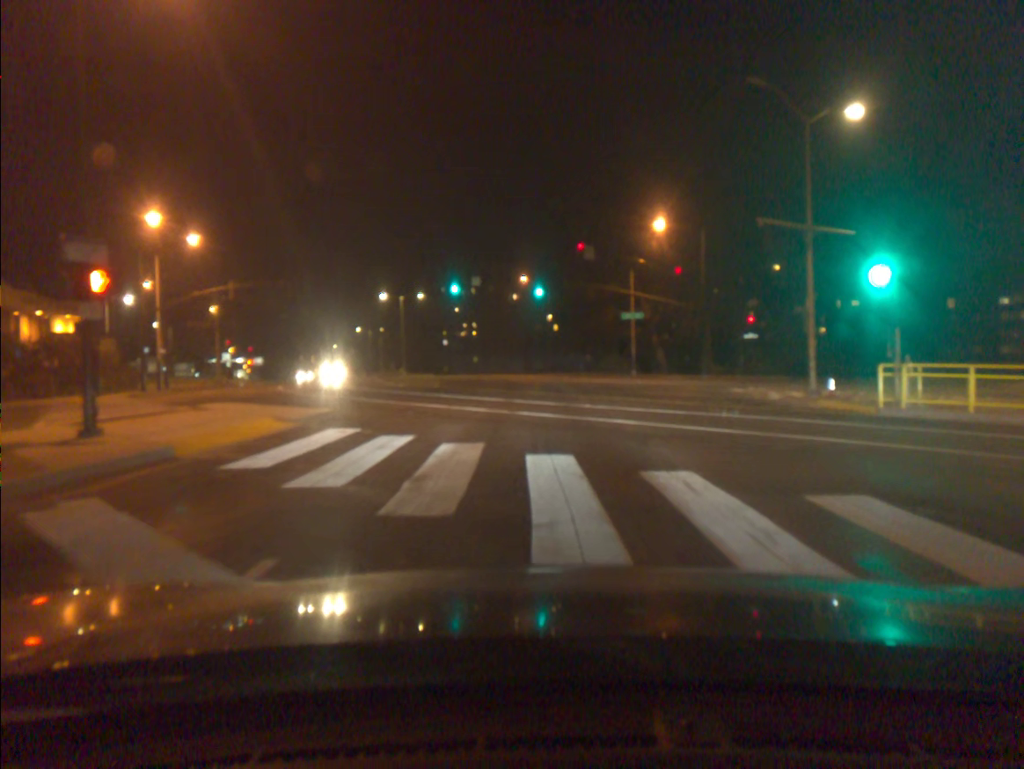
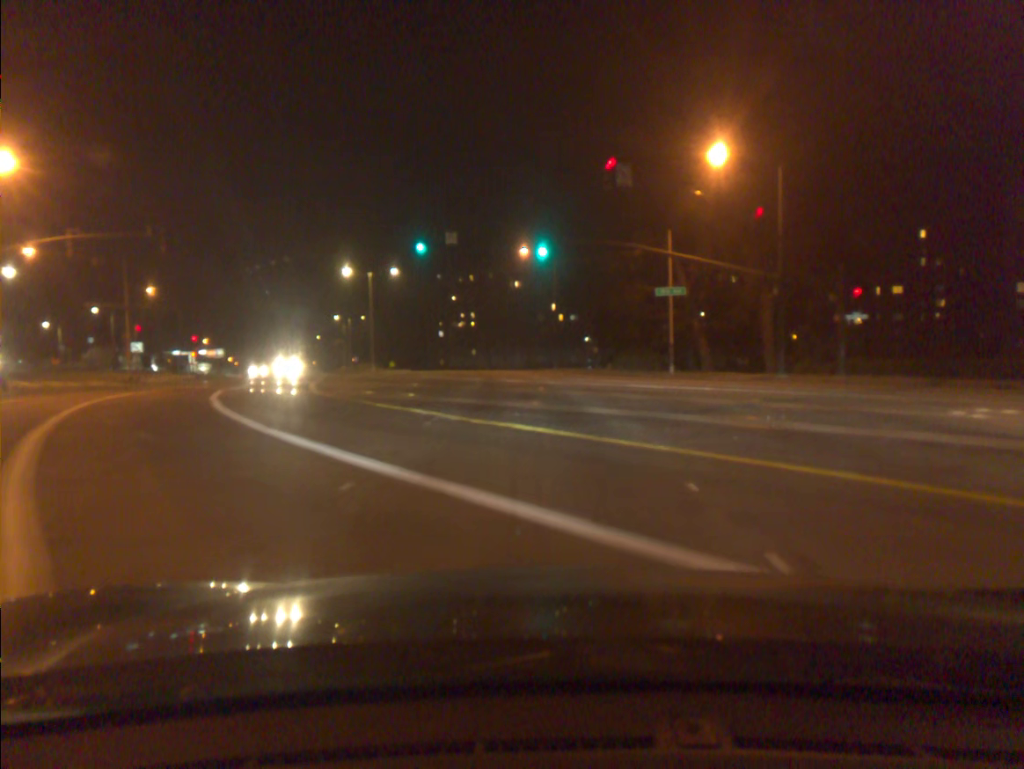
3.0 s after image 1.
(+0.1, +17.6) m; 0°
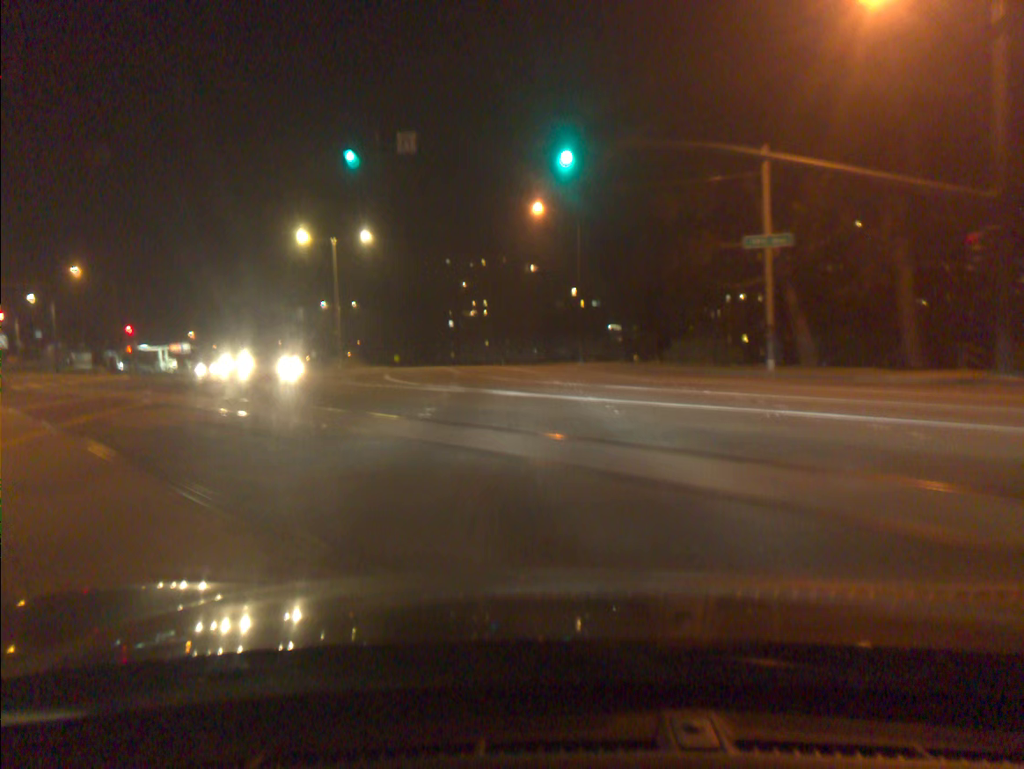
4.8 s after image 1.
(-0.1, +17.4) m; -2°
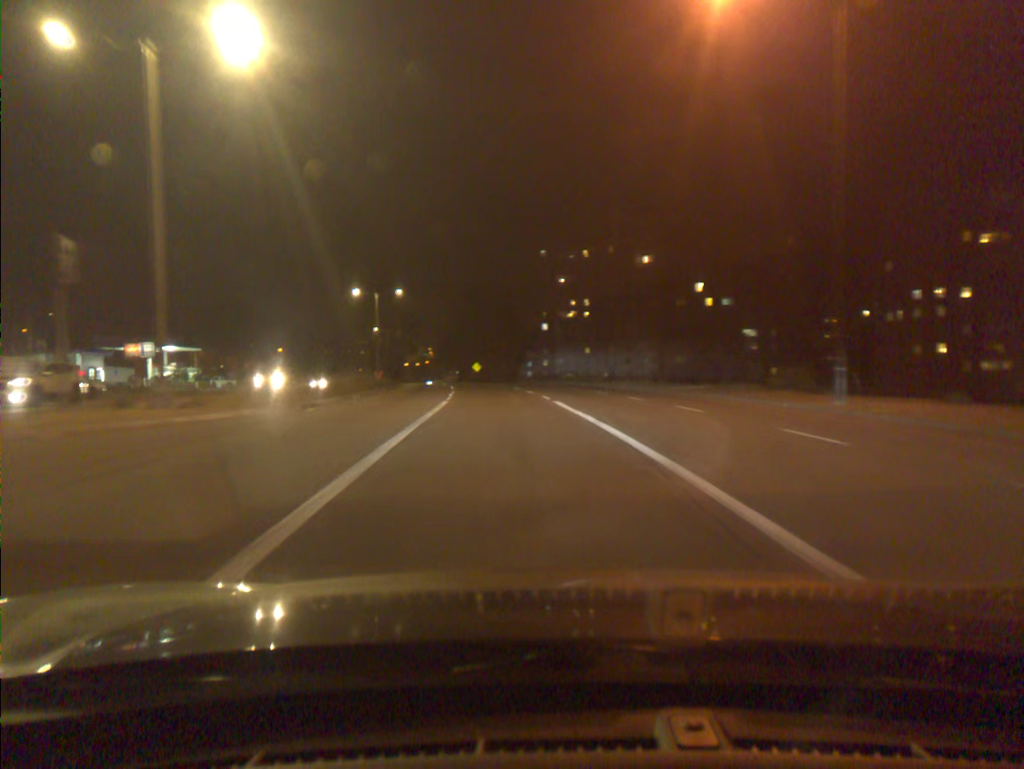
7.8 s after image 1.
(-1.9, +36.7) m; -7°
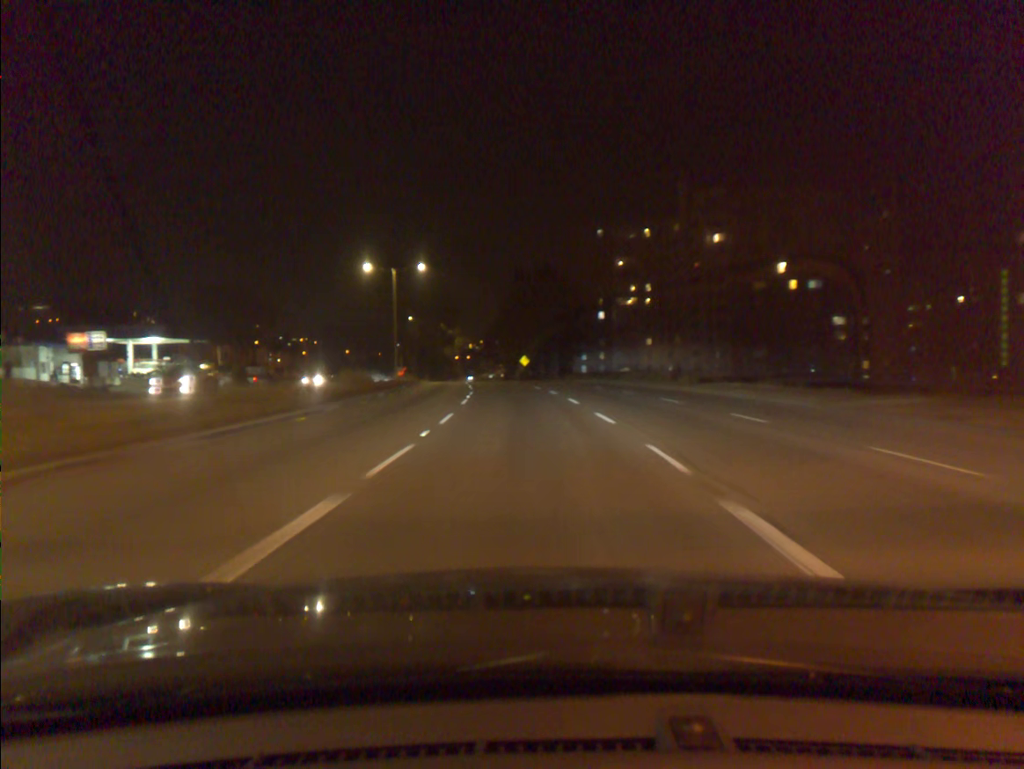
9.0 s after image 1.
(-0.6, +17.5) m; -4°
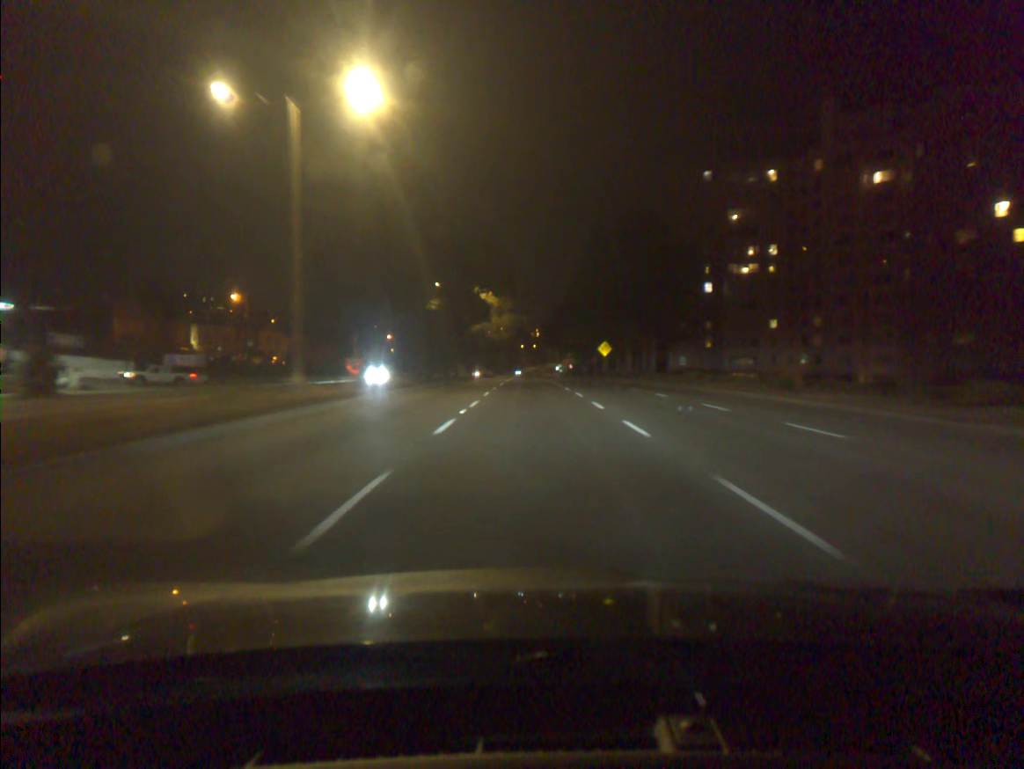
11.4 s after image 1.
(-2.2, +39.9) m; -5°
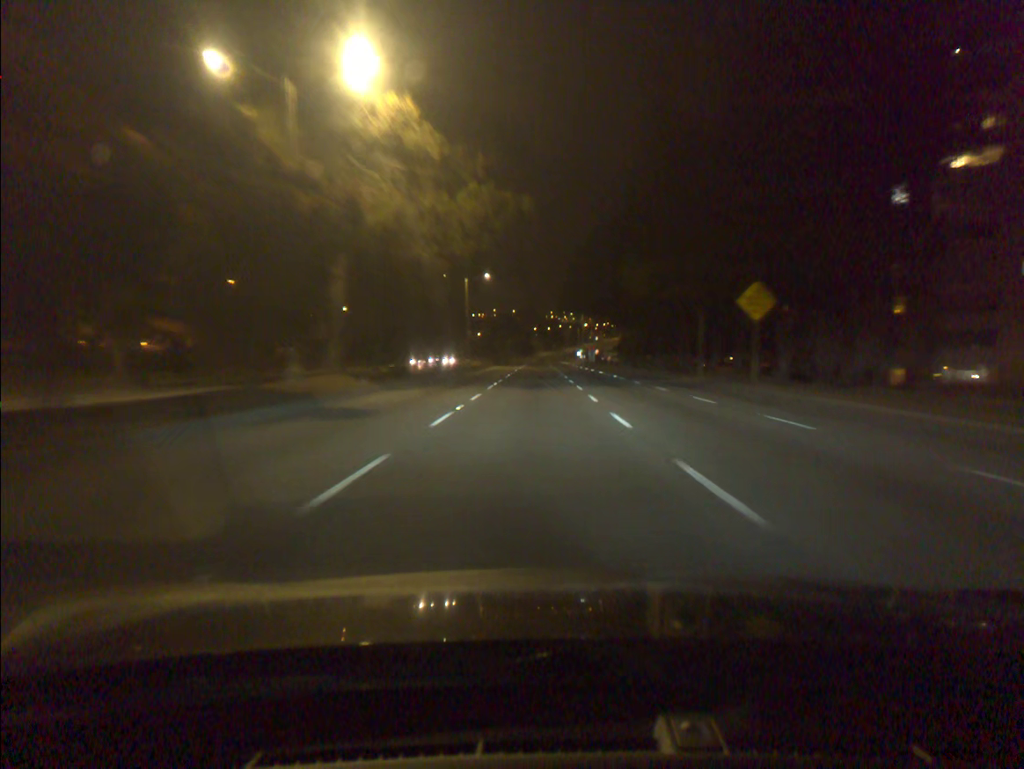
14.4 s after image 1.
(-0.8, +58.5) m; -1°
